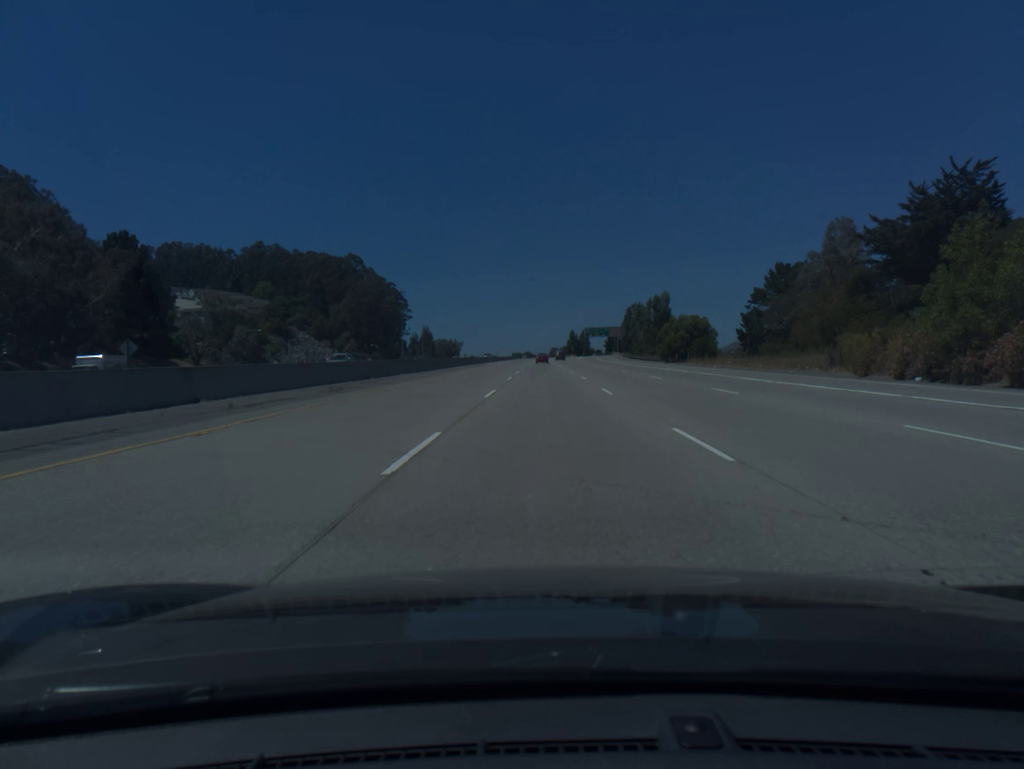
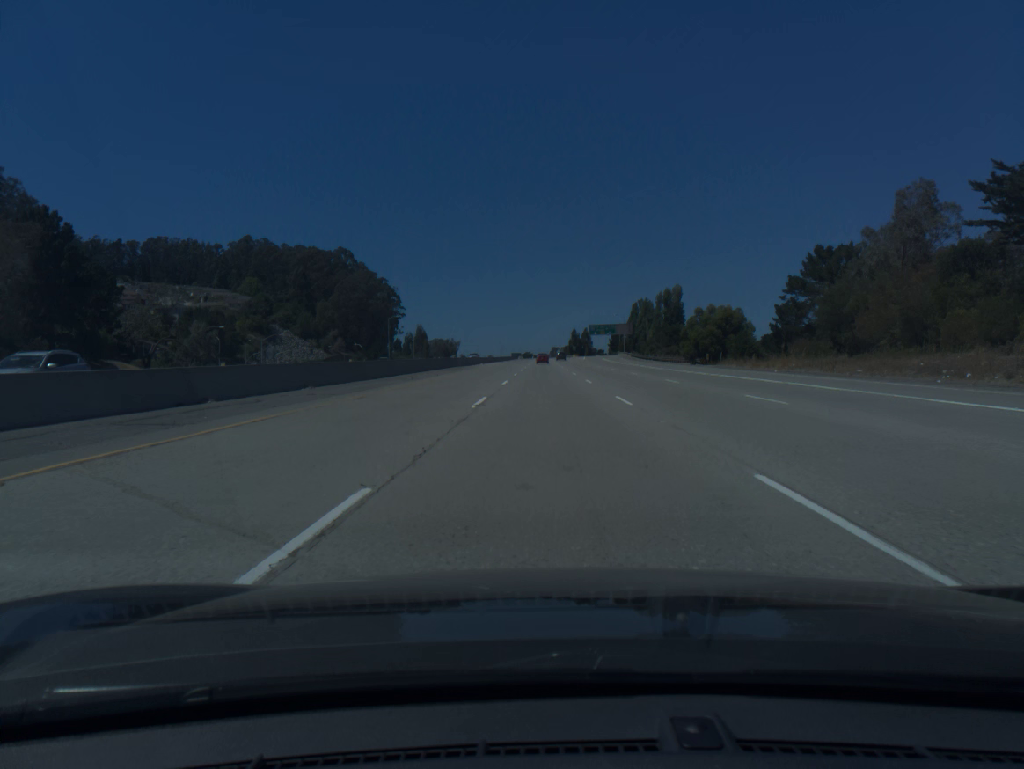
(0.0, +19.3) m; 0°
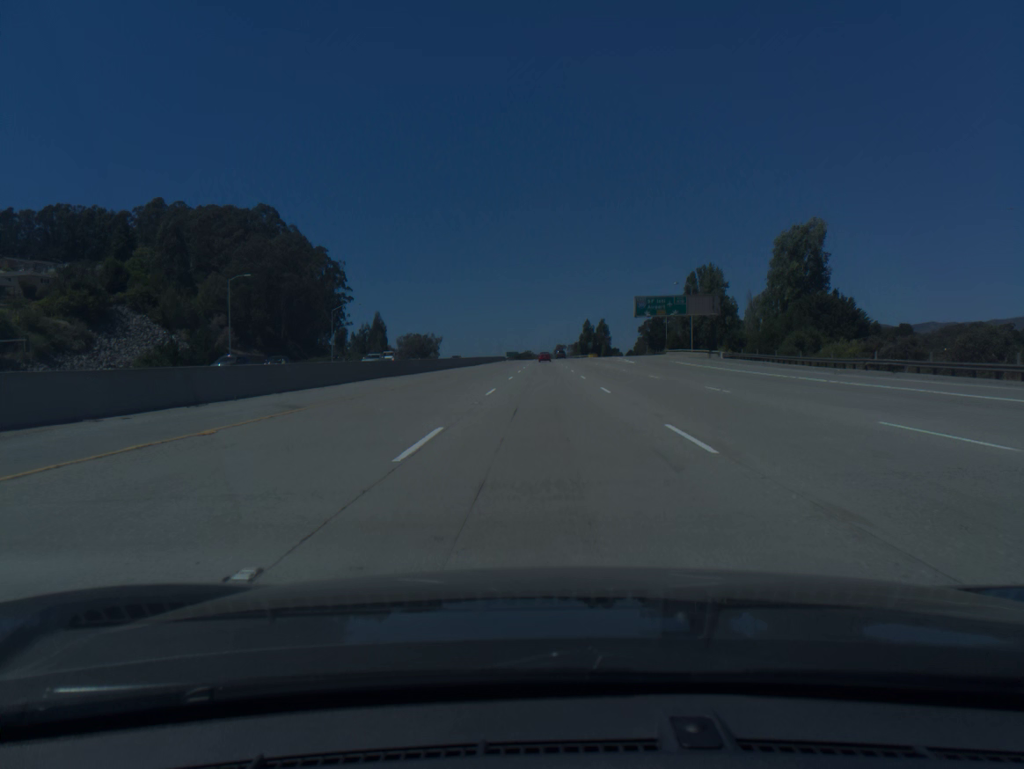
(-0.1, +97.0) m; 0°
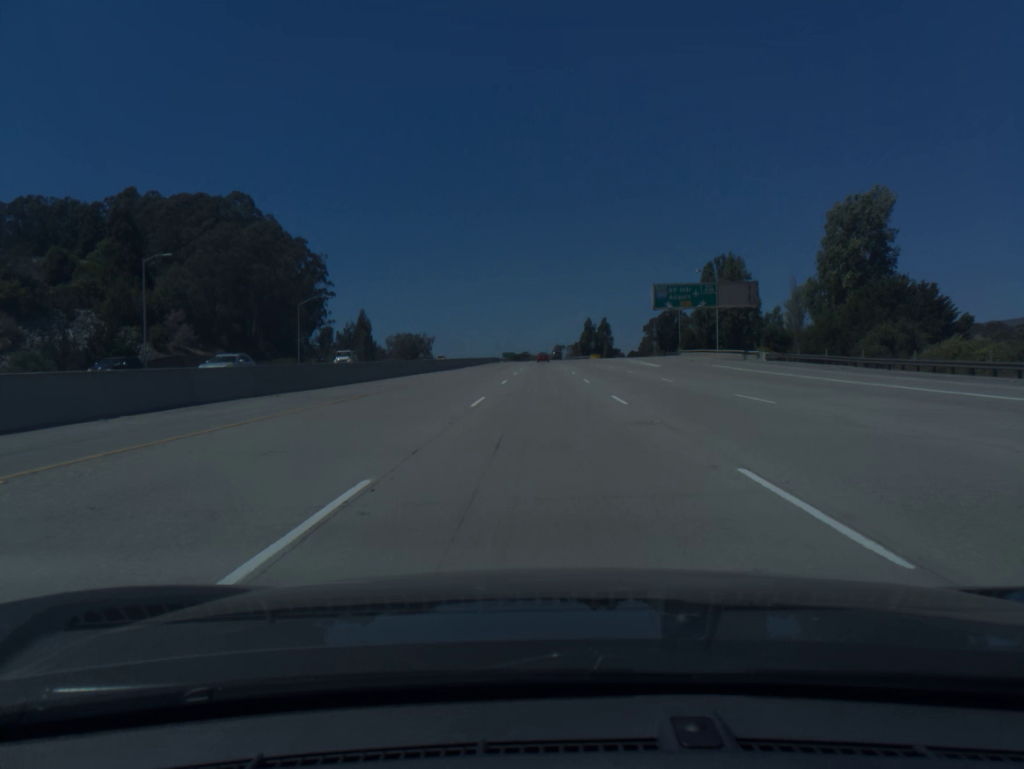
(0.0, +19.5) m; 0°
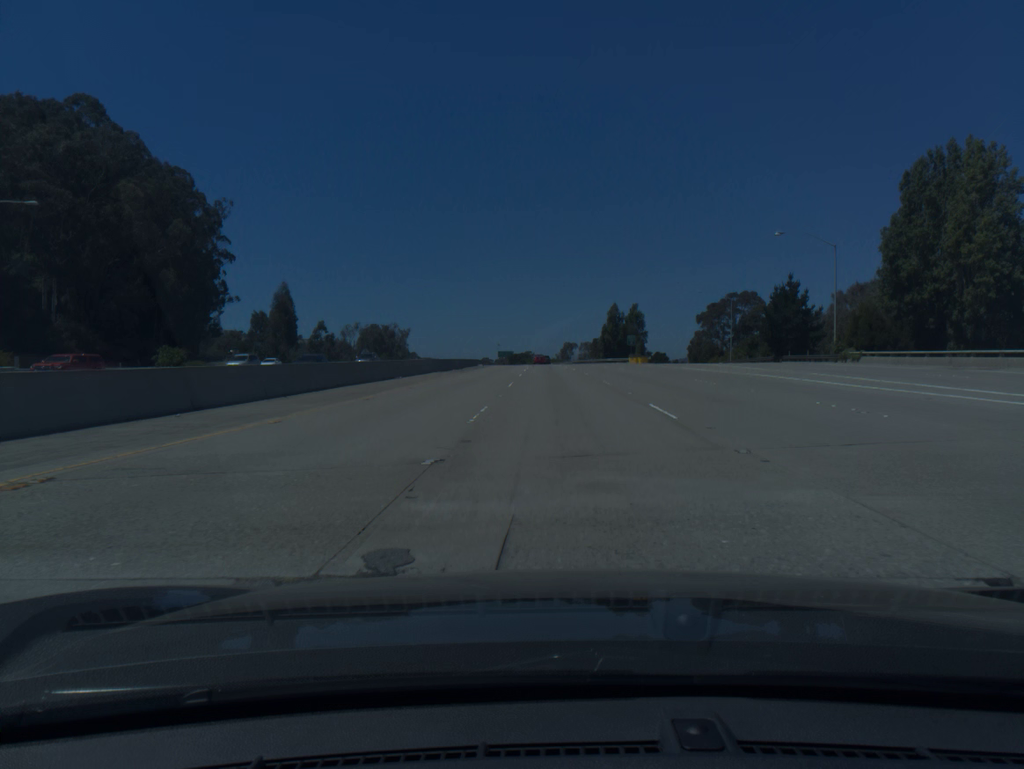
(-0.3, +78.0) m; 0°
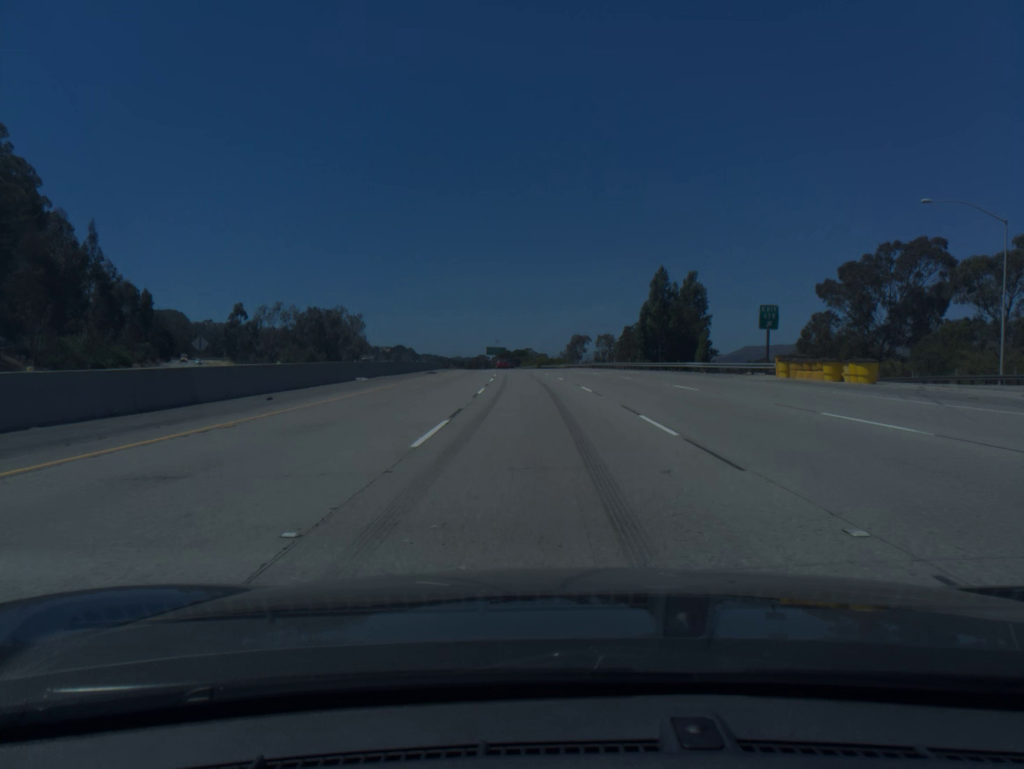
(+0.4, +76.2) m; 0°
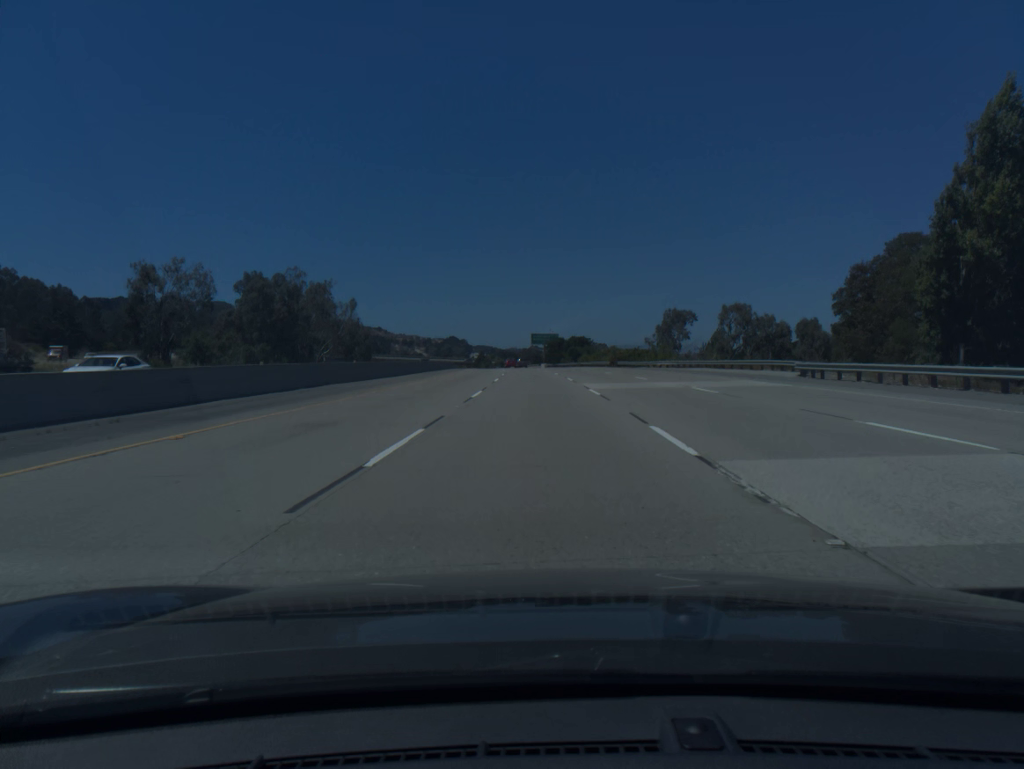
(-2.6, +74.9) m; -4°
